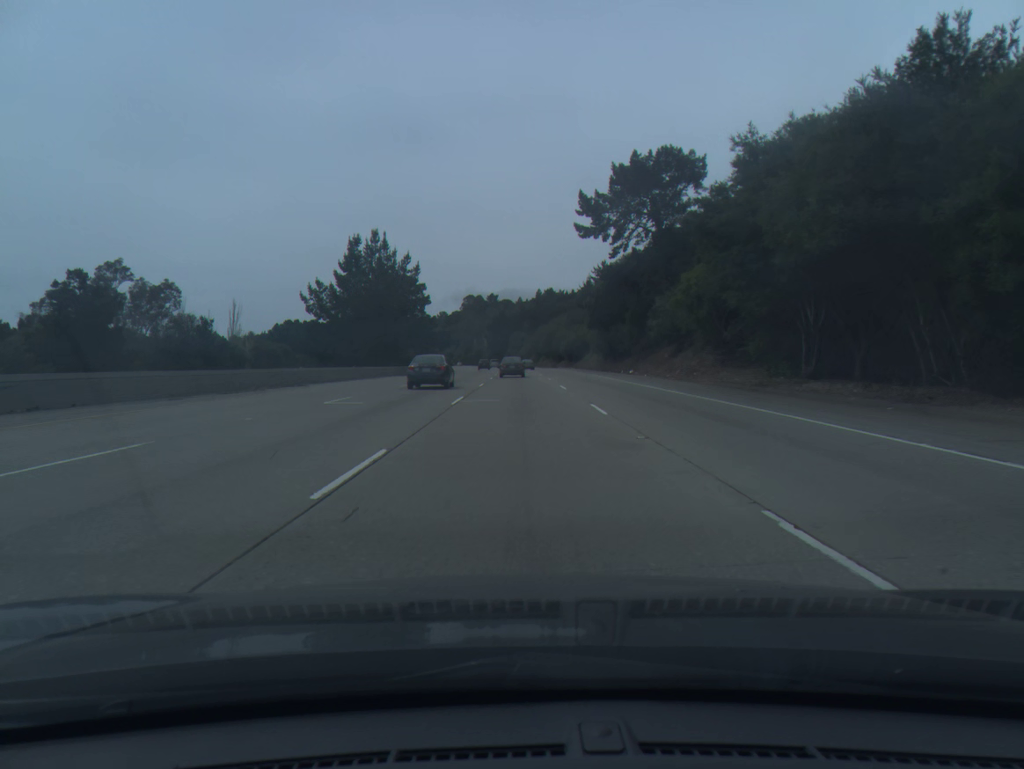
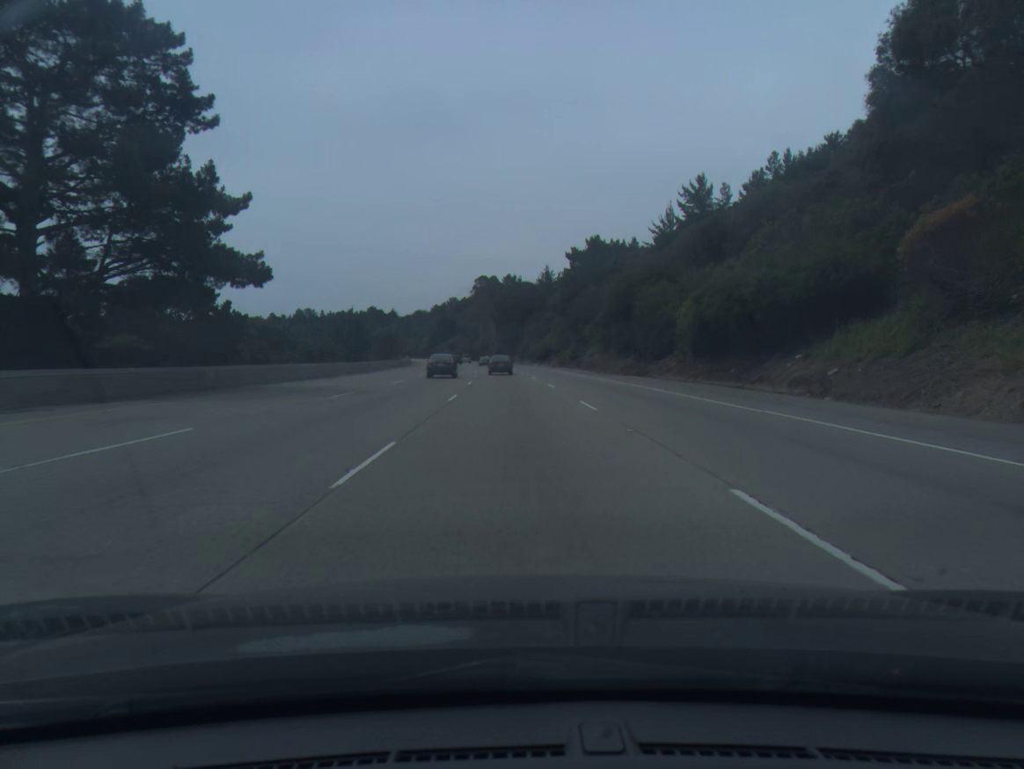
(-0.6, +87.3) m; -1°
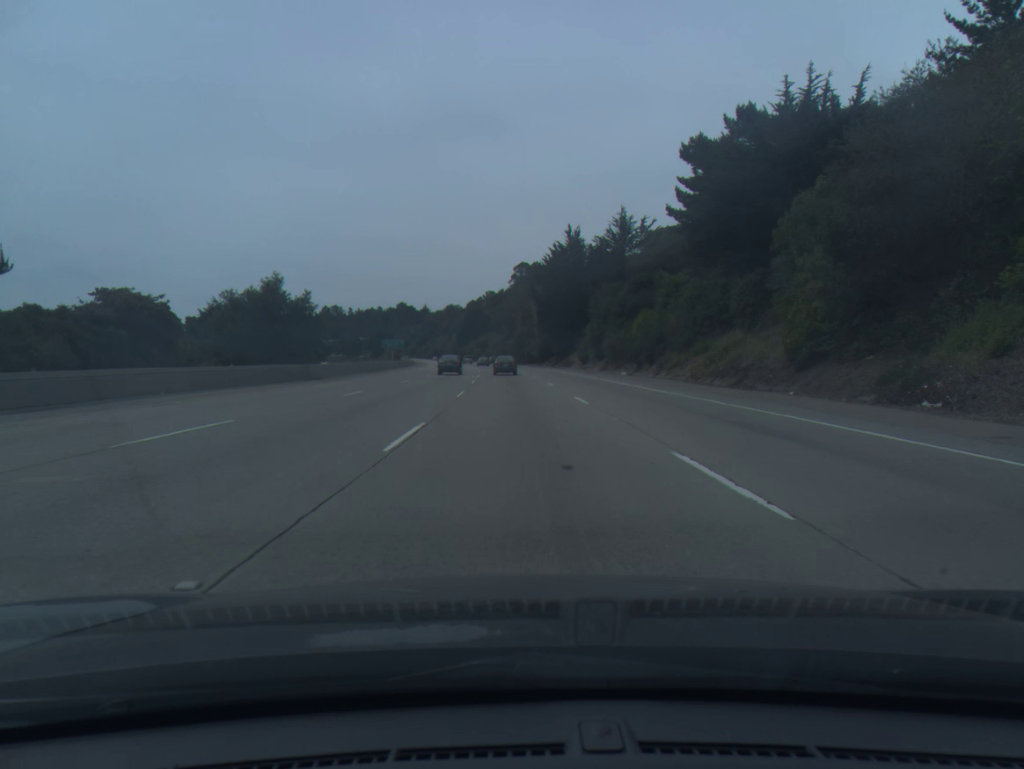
(-2.1, +69.8) m; -3°
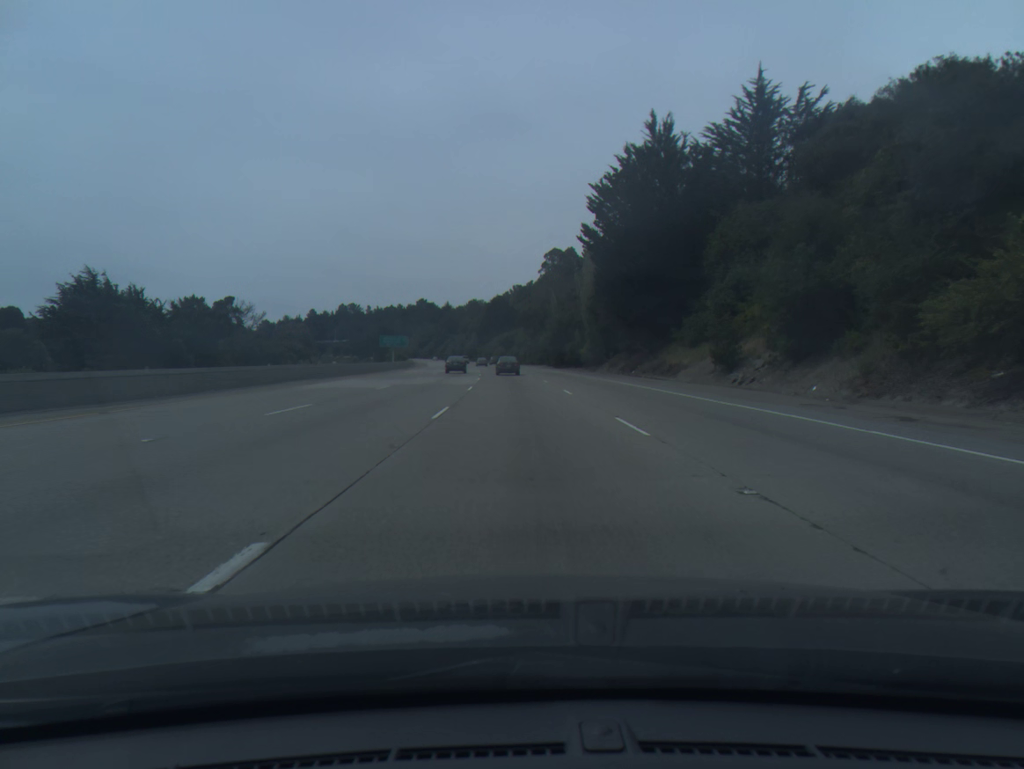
(-1.1, +52.5) m; -2°
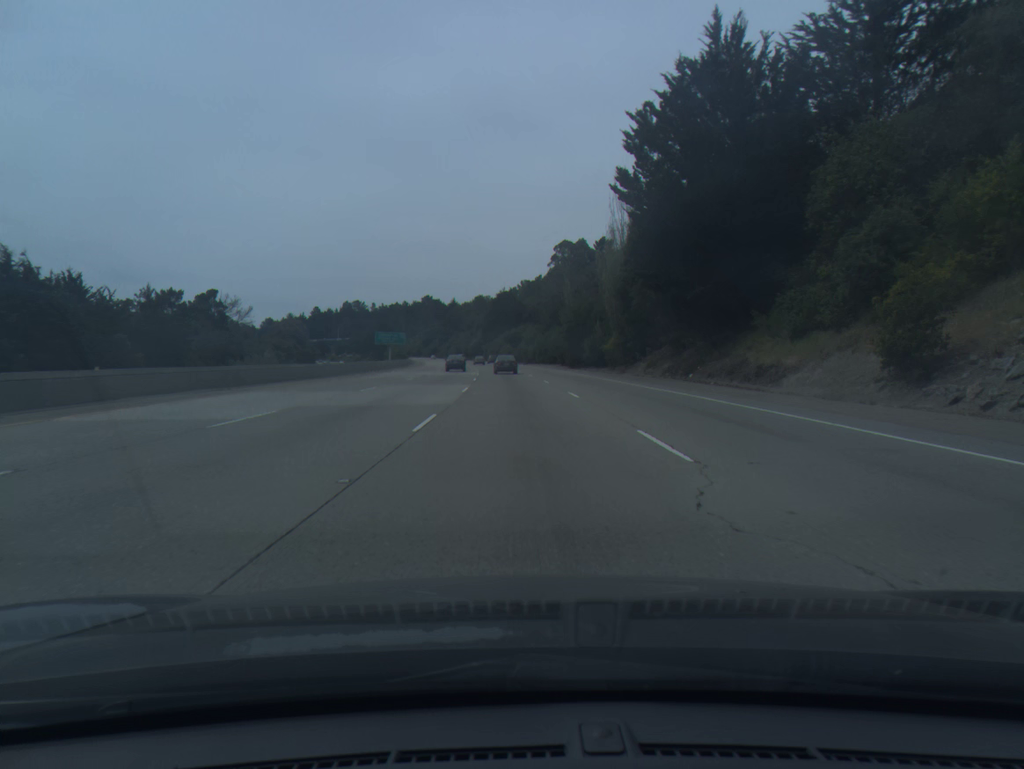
(-0.1, +17.6) m; -1°
